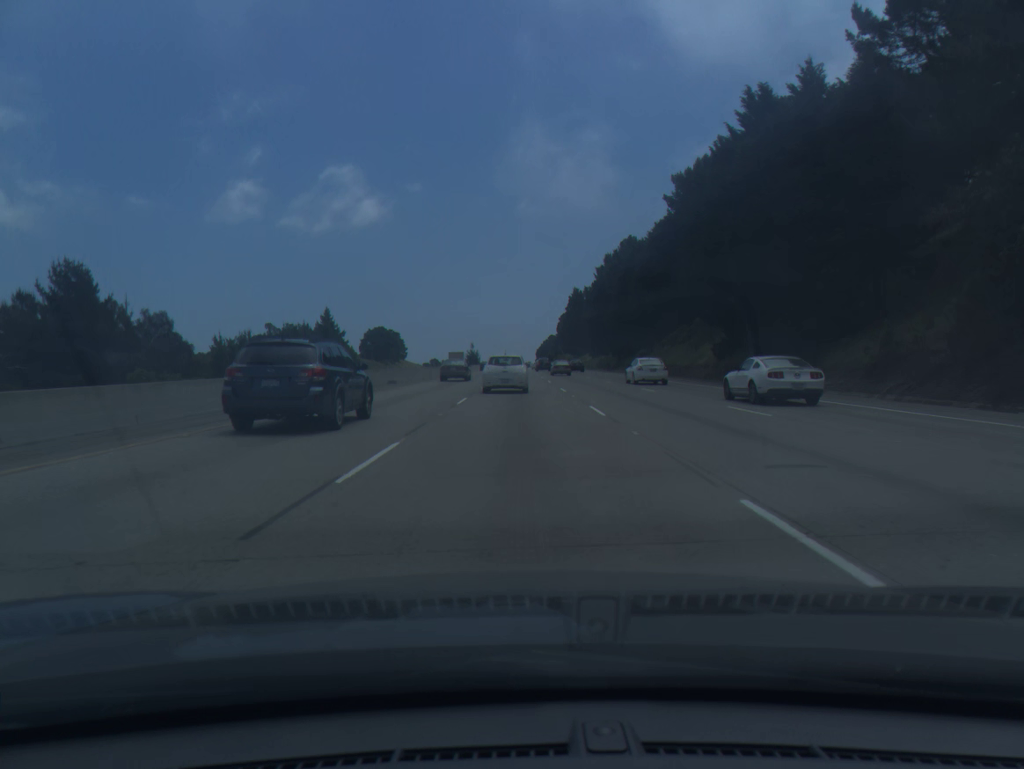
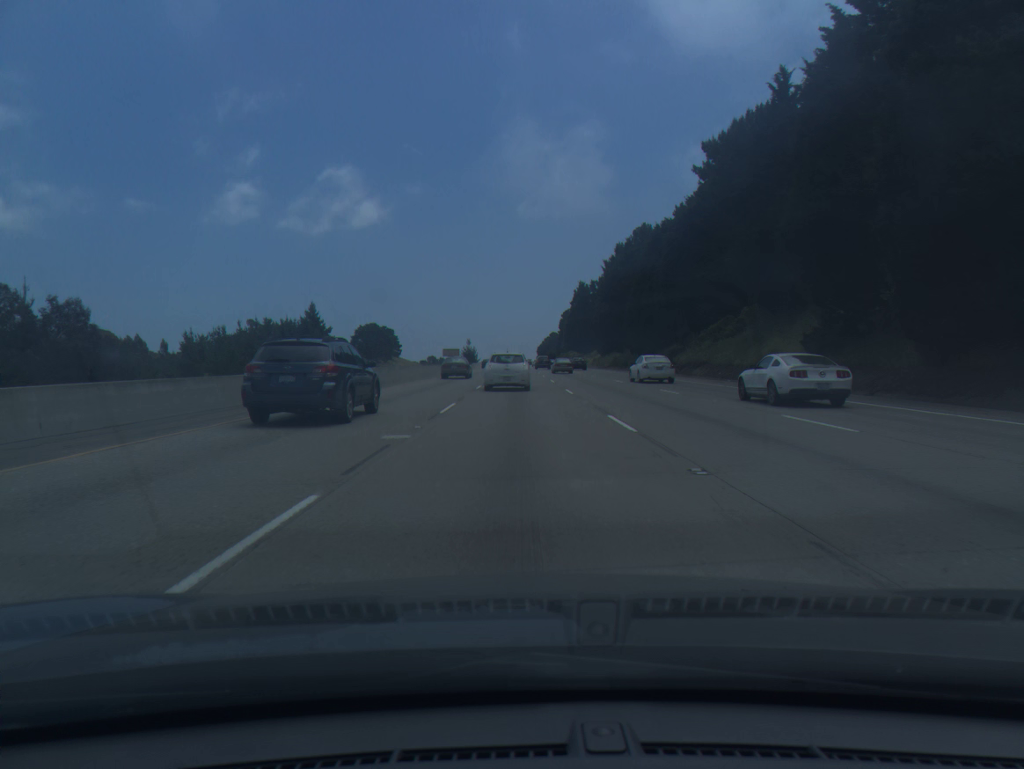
(0.0, +19.2) m; 0°
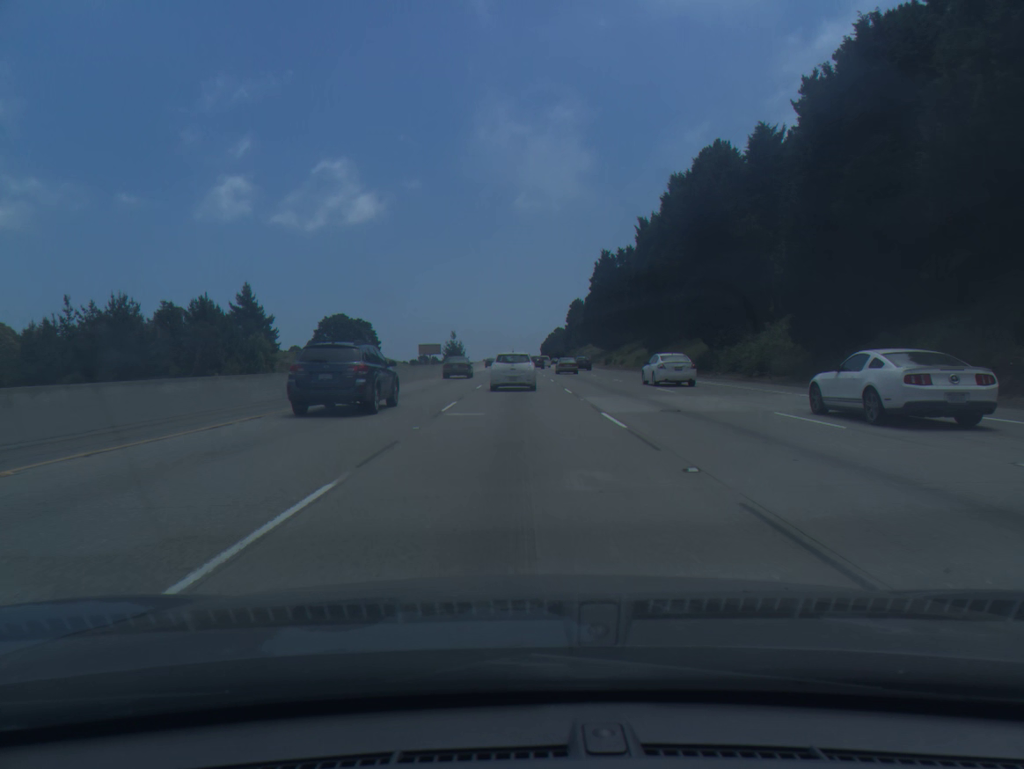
(0.0, +57.8) m; 0°
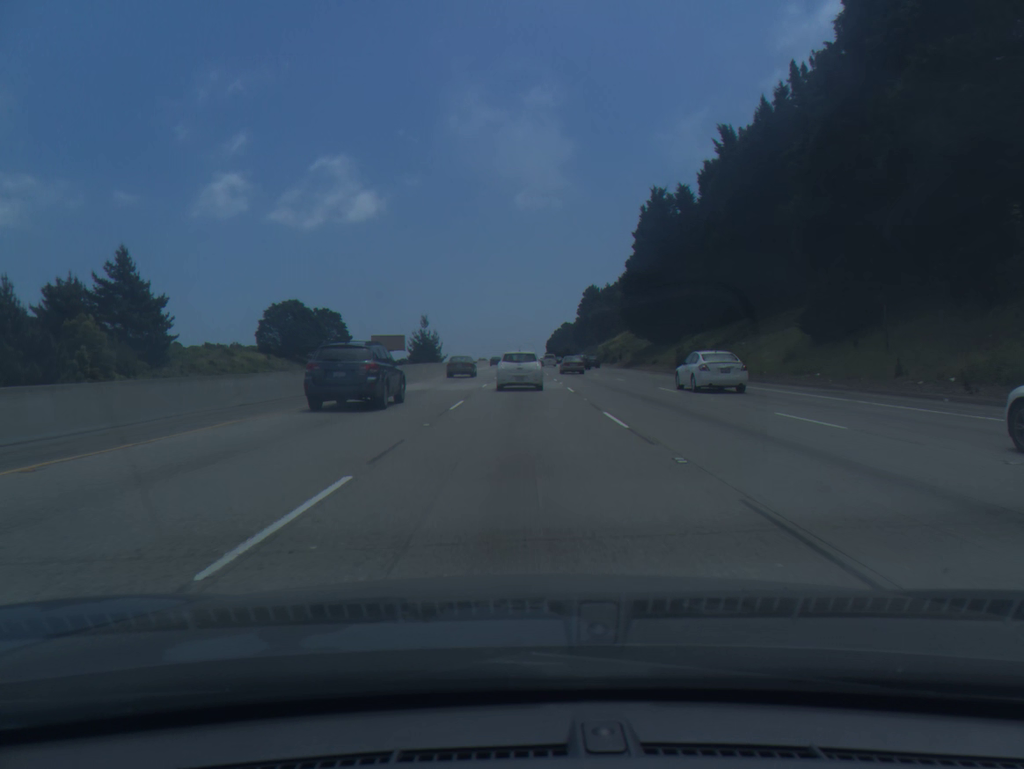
(-0.1, +58.2) m; 0°
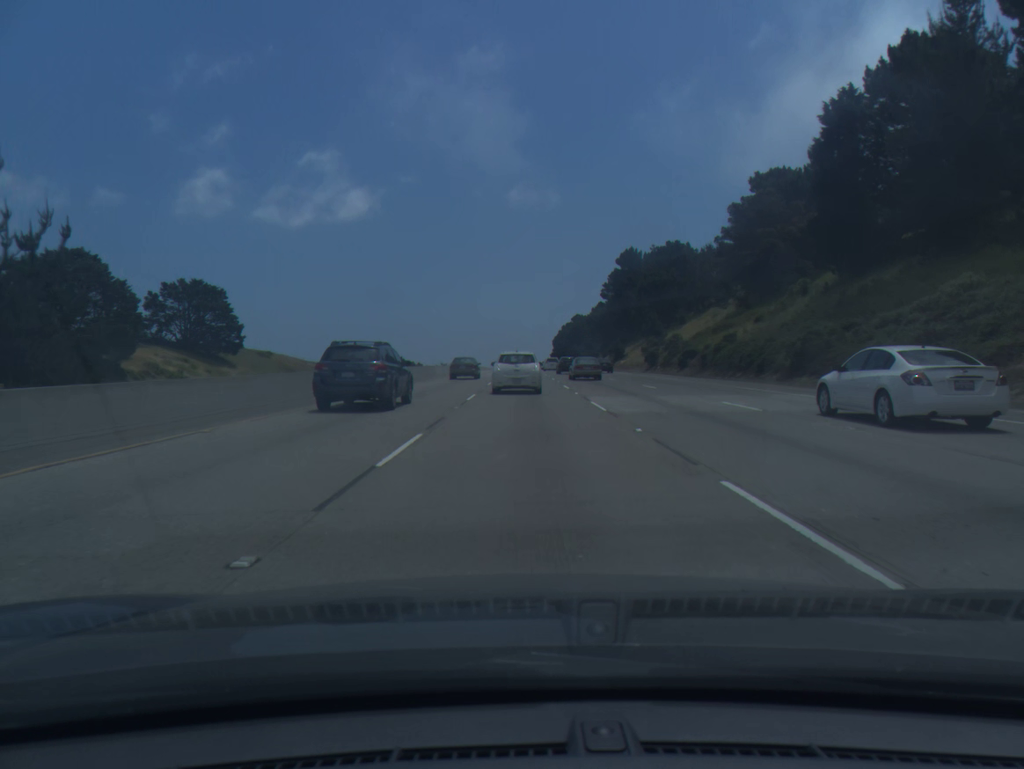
(+0.2, +97.6) m; 0°
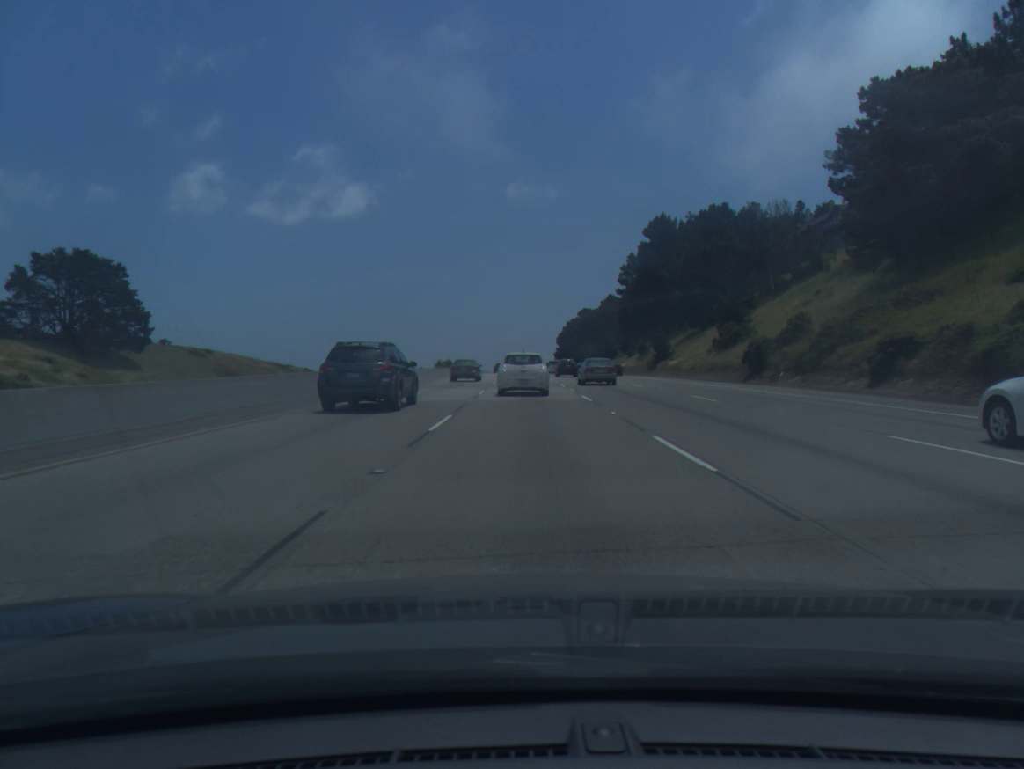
(0.0, +39.4) m; 0°
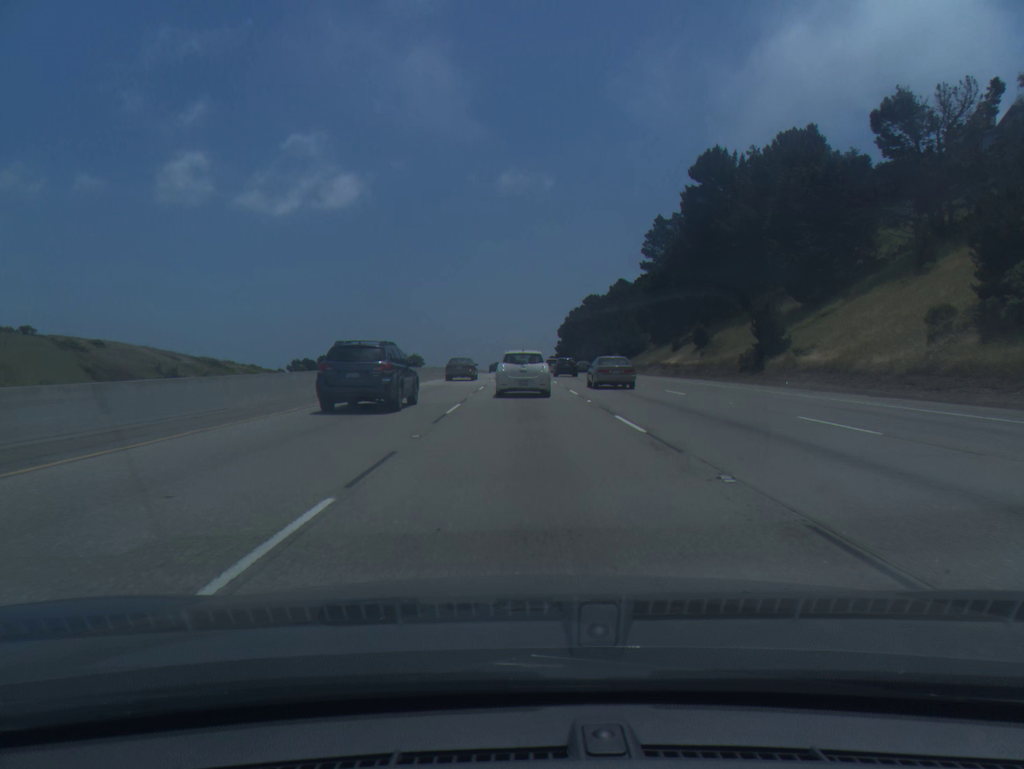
(+0.1, +39.7) m; 0°
